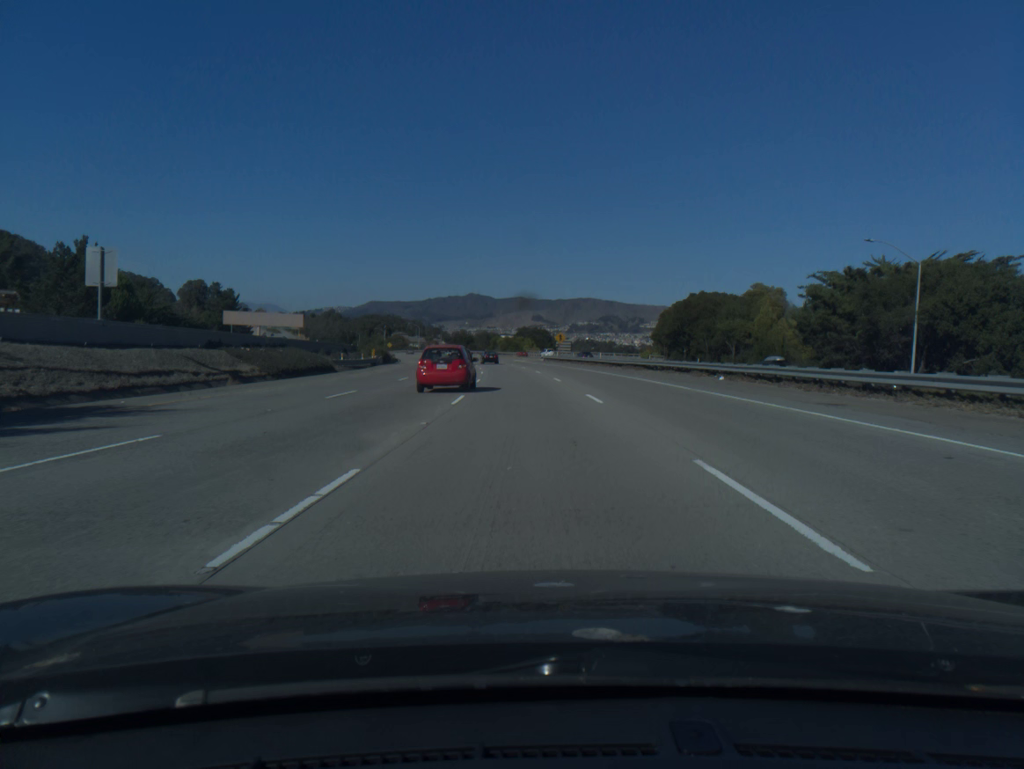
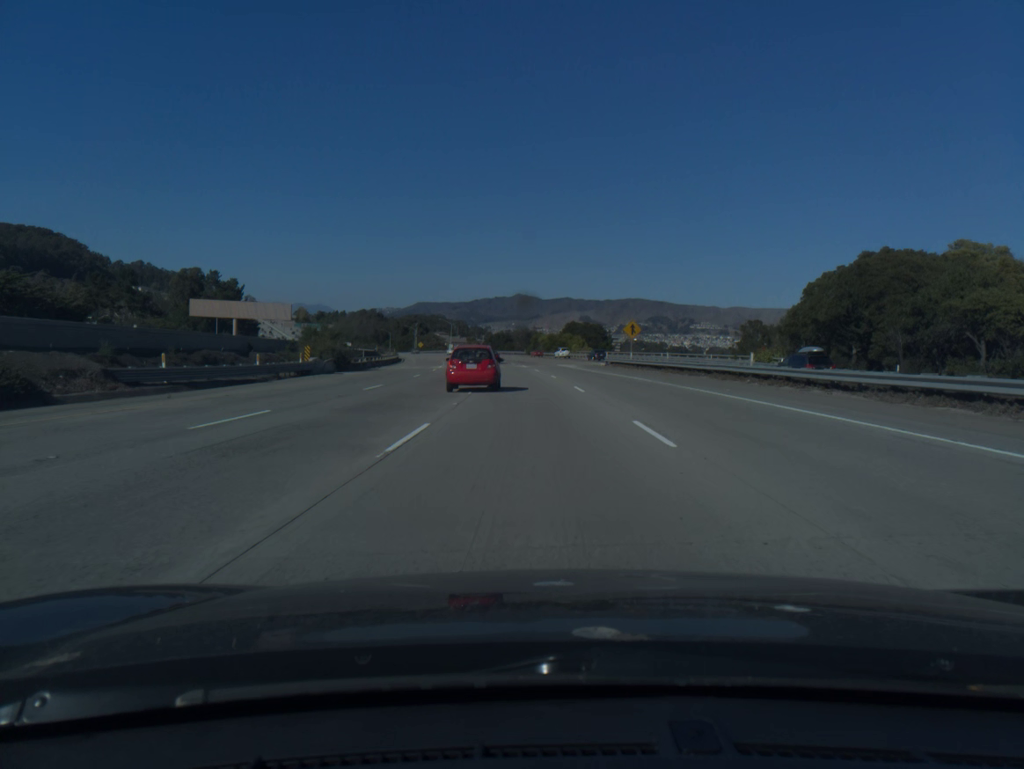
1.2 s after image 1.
(-1.2, +38.6) m; -4°
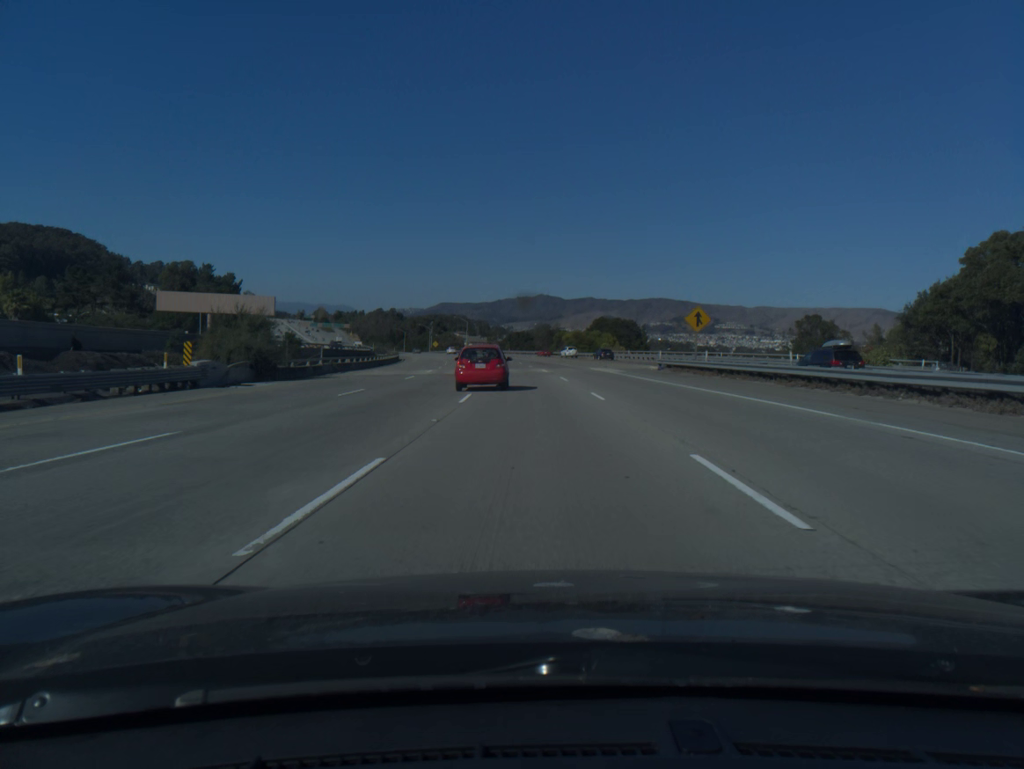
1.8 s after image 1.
(-0.3, +19.3) m; -2°
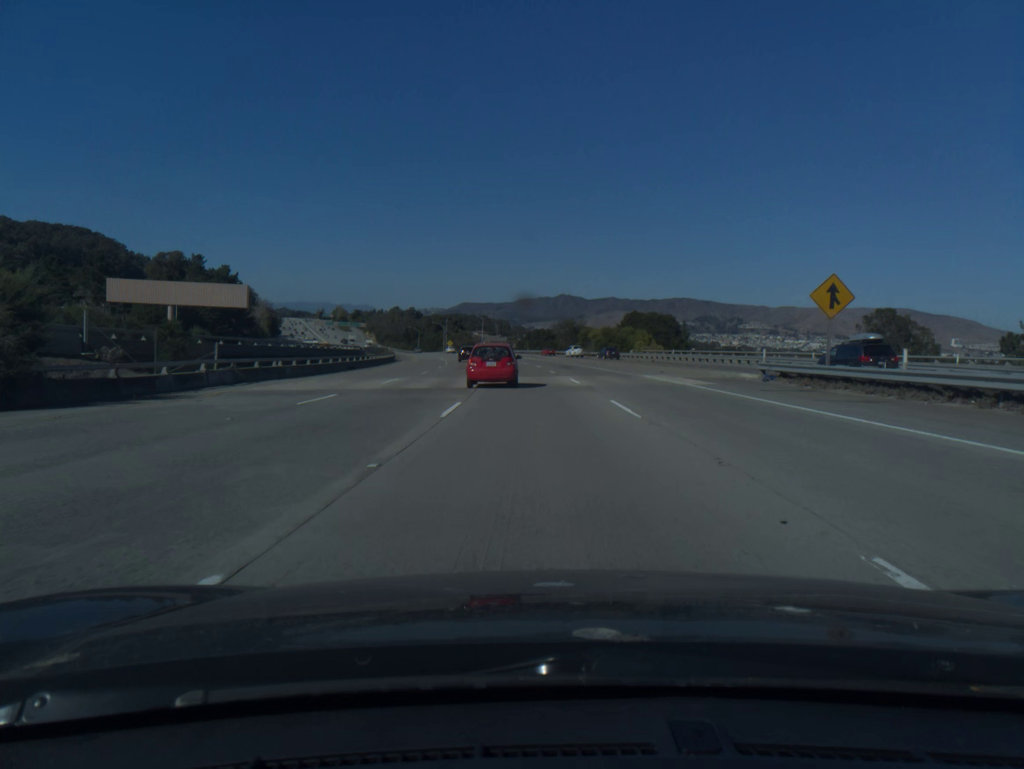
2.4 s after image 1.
(-0.3, +19.1) m; -2°
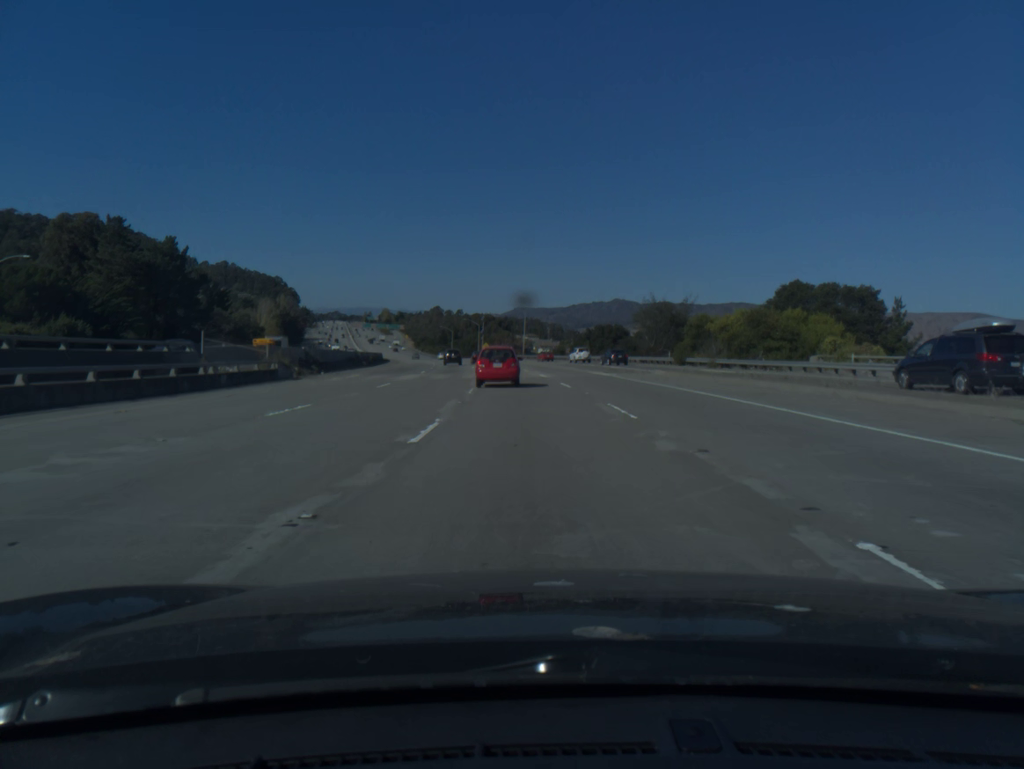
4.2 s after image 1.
(-2.0, +56.4) m; -4°
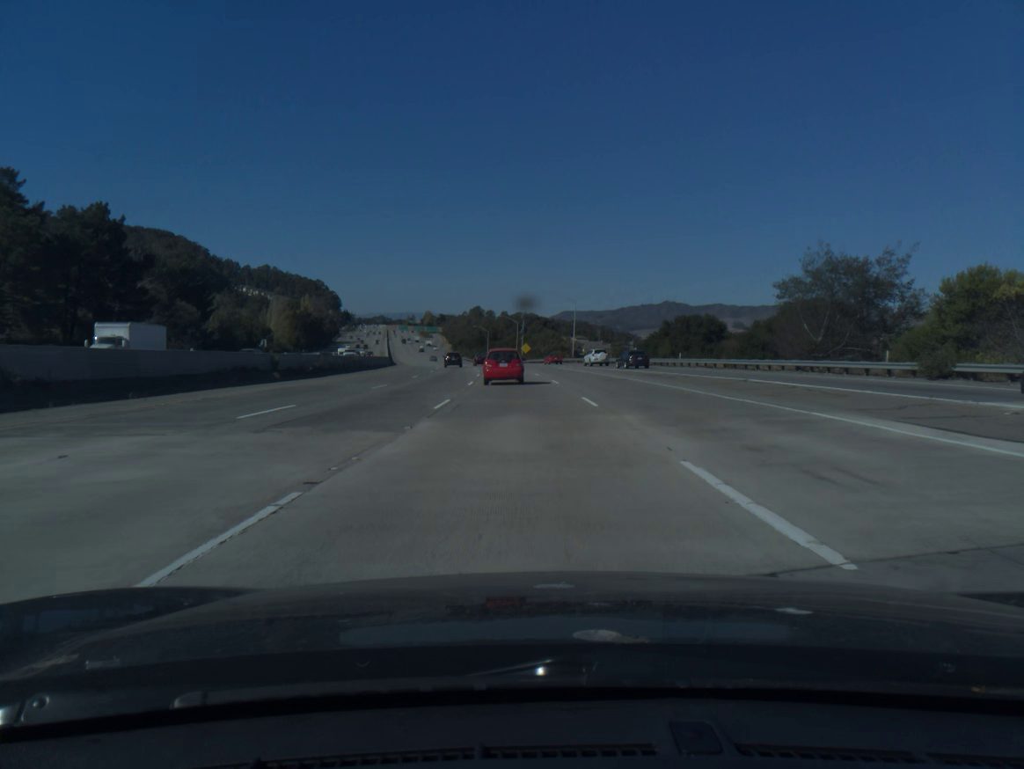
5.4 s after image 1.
(-1.0, +37.2) m; -3°
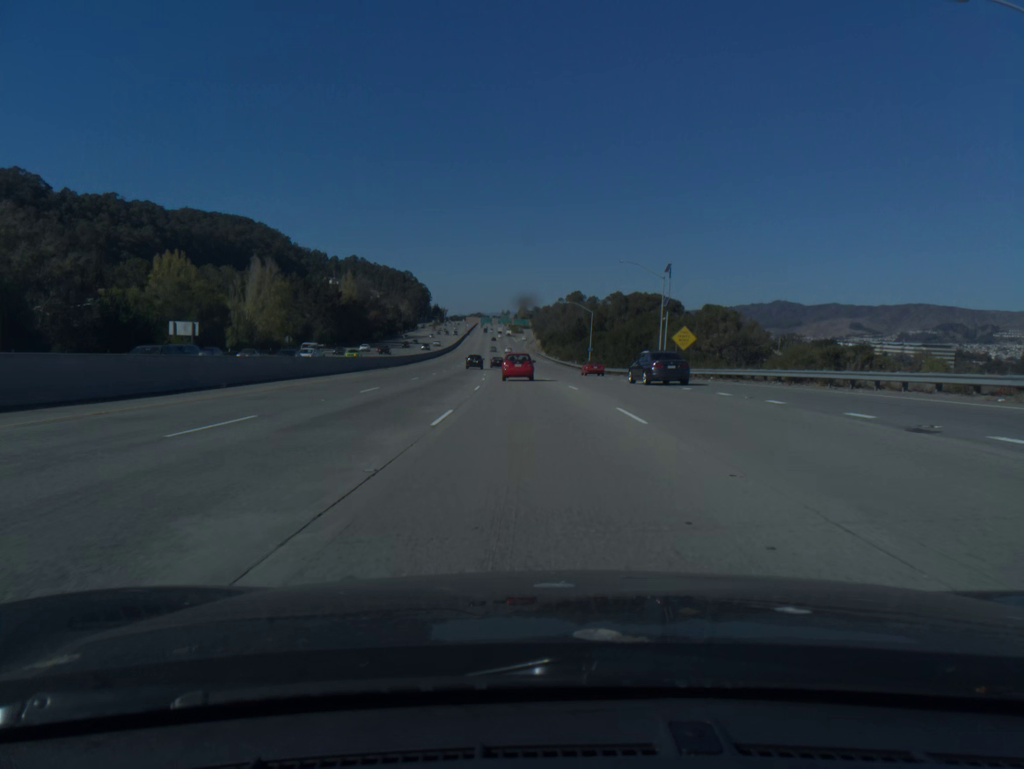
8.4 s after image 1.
(-6.6, +91.9) m; -7°
